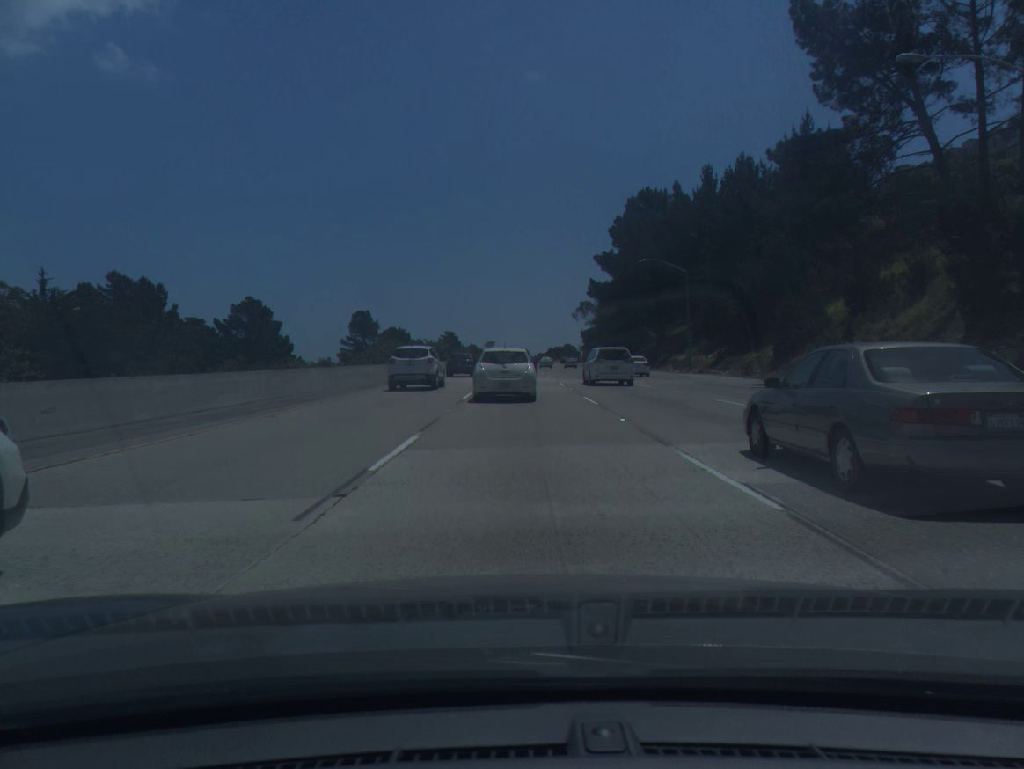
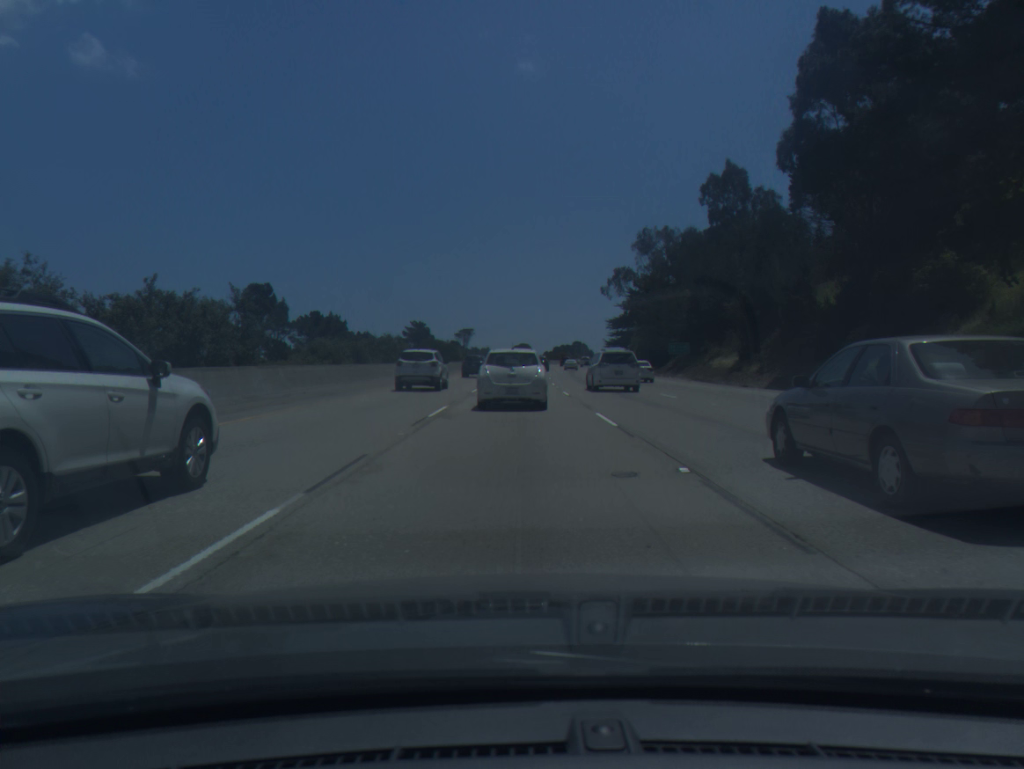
(+0.2, +94.1) m; 0°
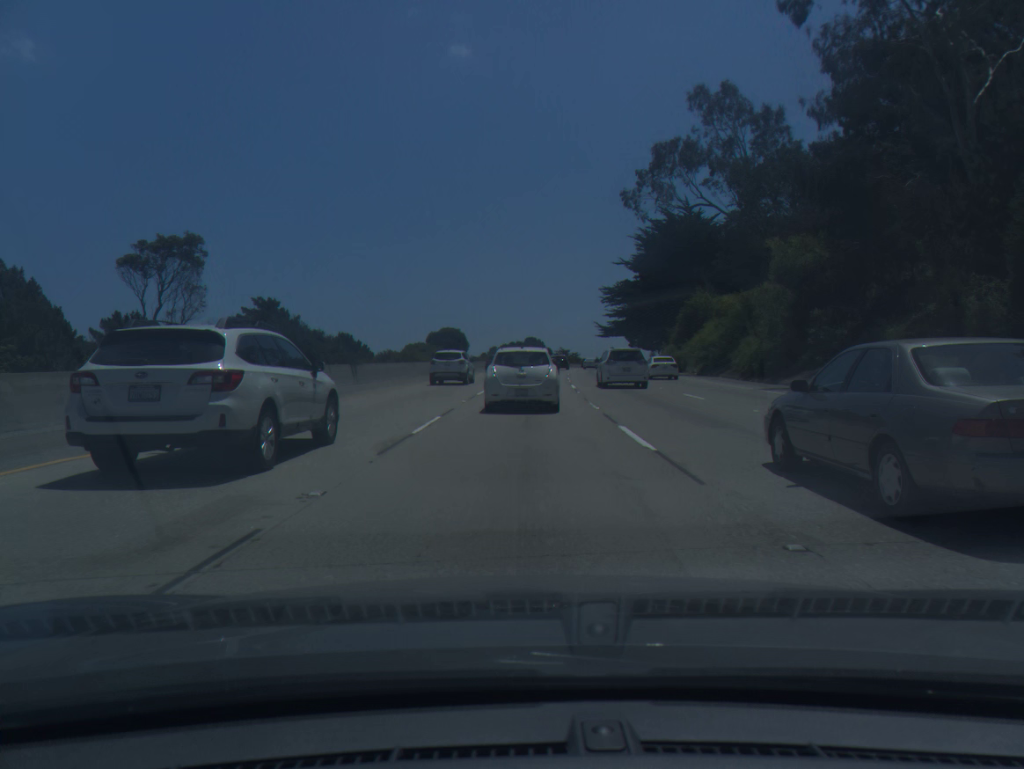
(+2.1, +91.4) m; +4°
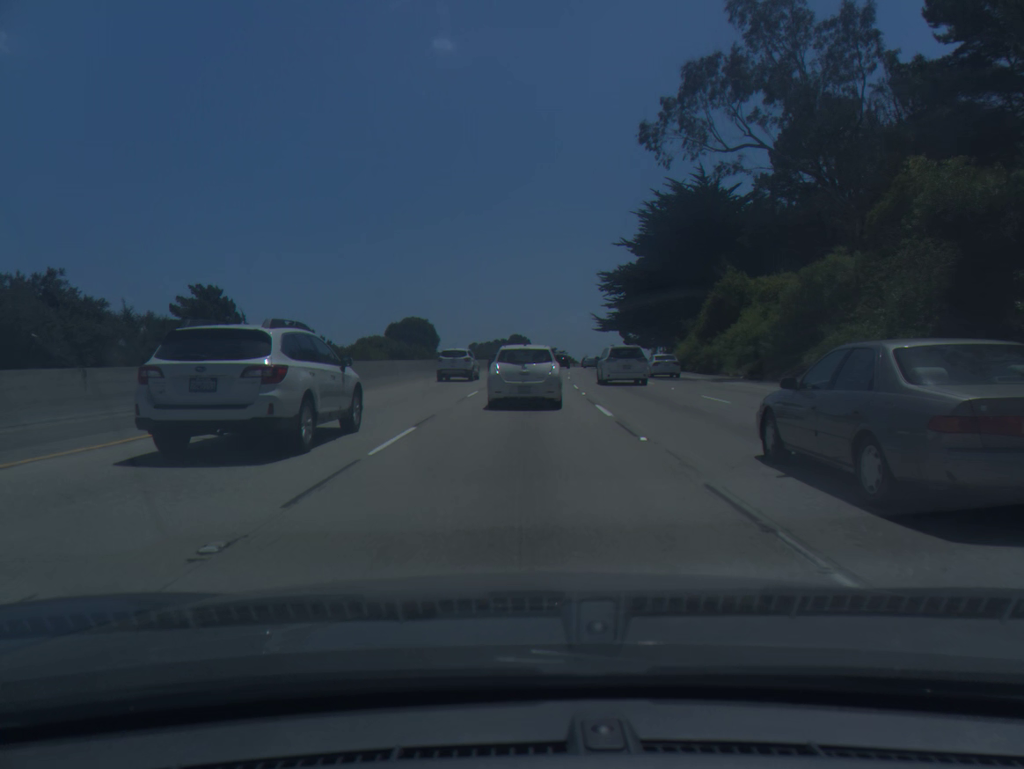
(+0.2, +18.0) m; +1°
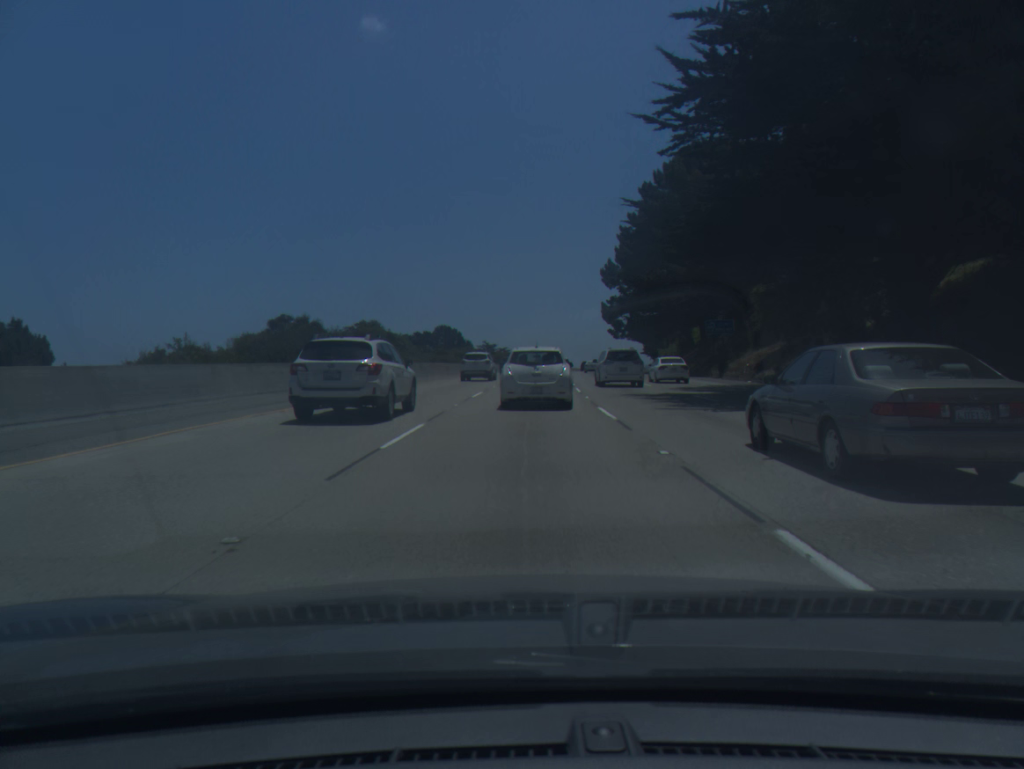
(+2.8, +71.9) m; +4°
